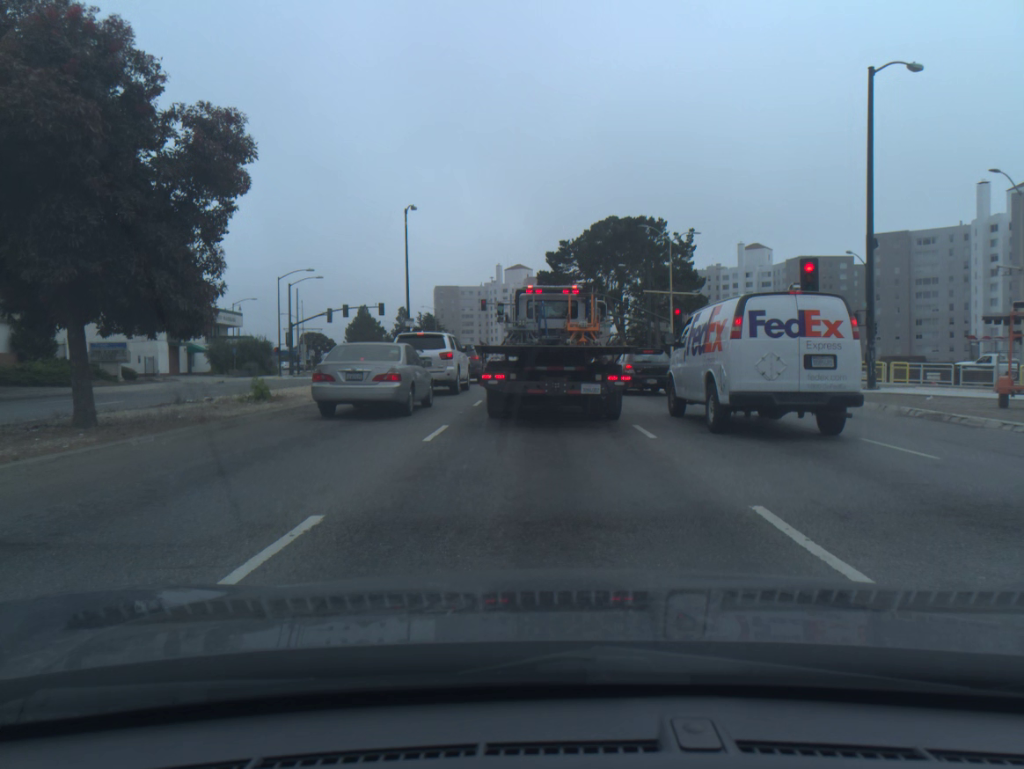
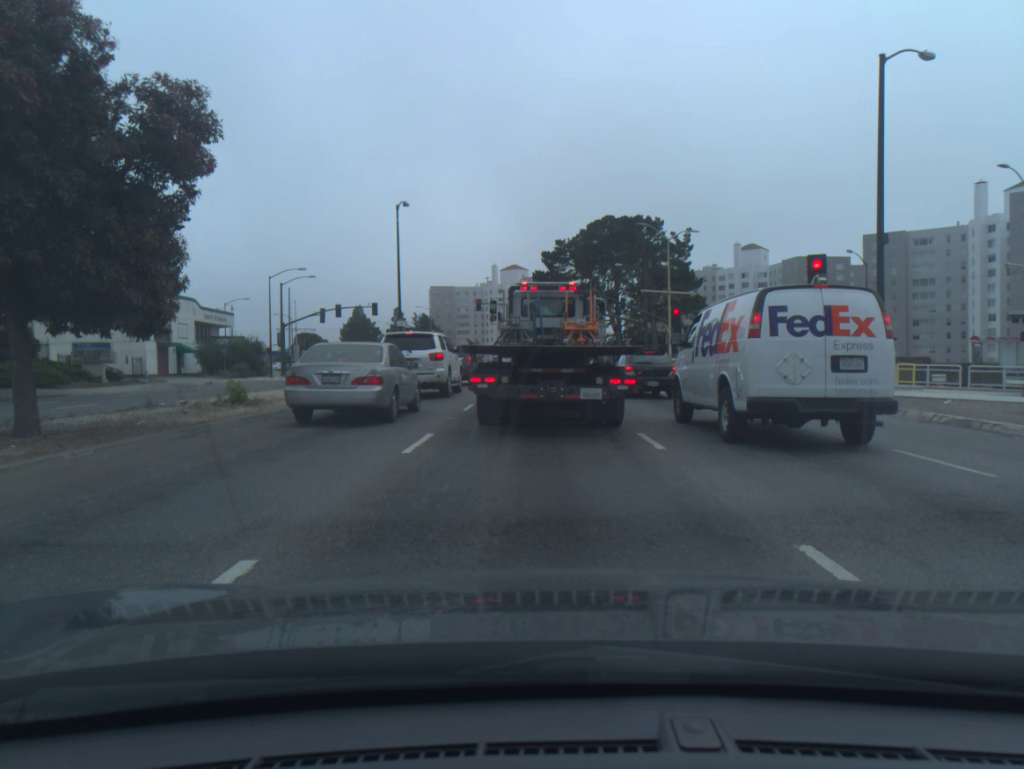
(0.0, +1.3) m; 0°
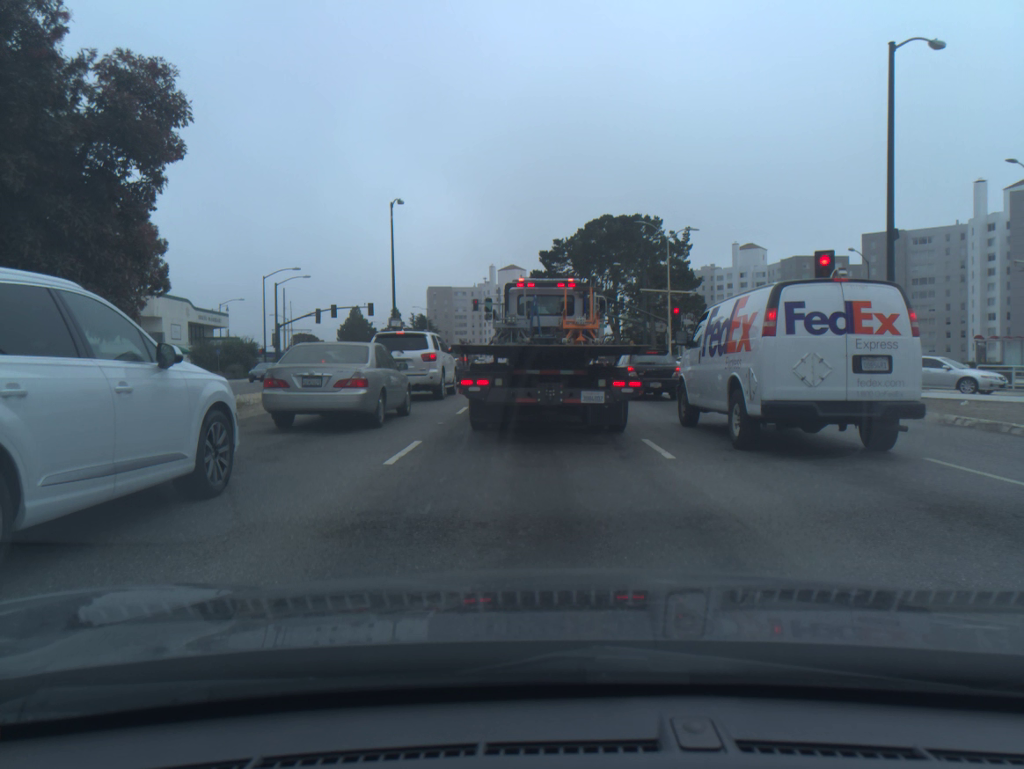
(0.0, +1.0) m; 0°
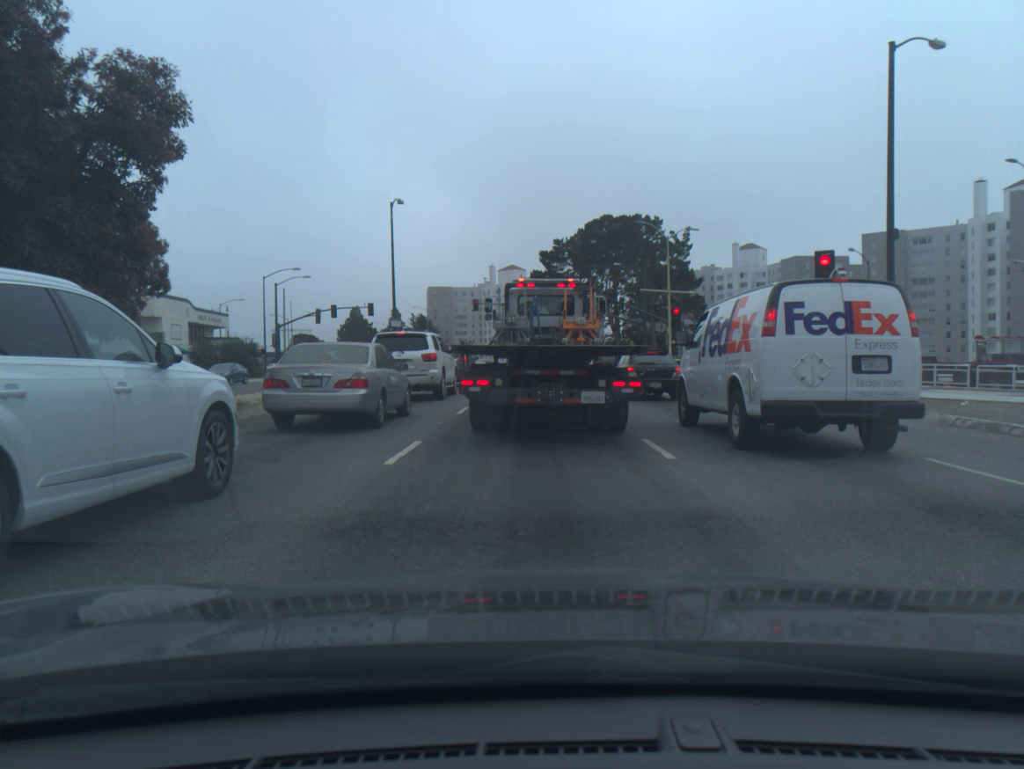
(0.0, 0.0) m; 0°
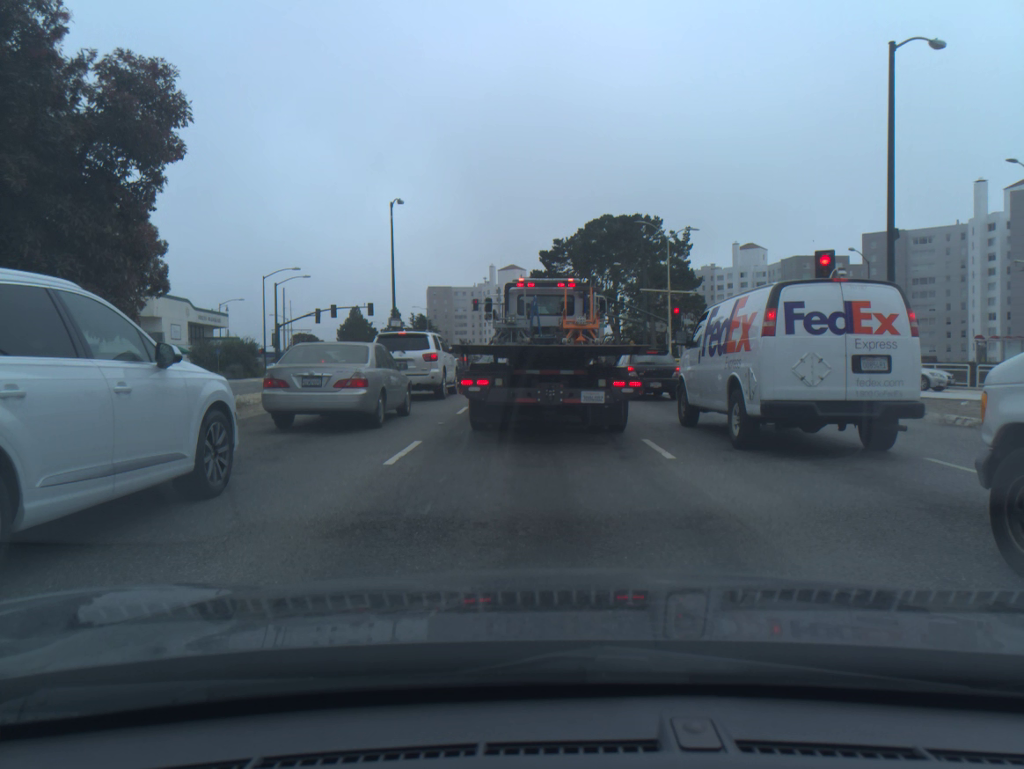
(0.0, 0.0) m; 0°
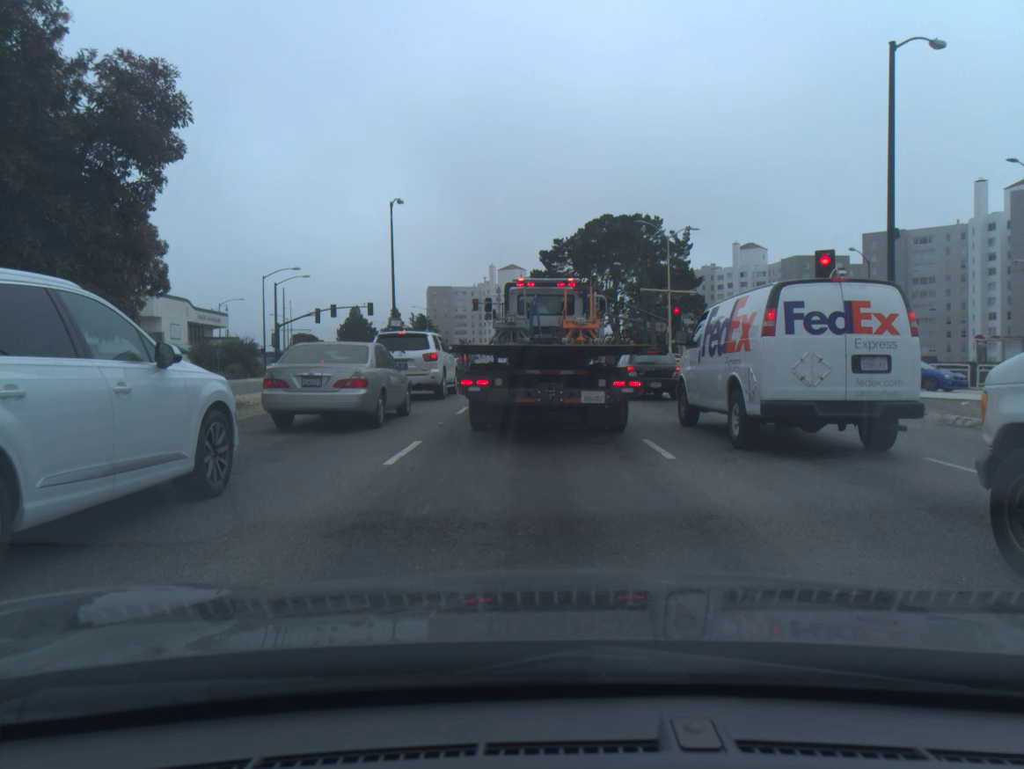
(0.0, 0.0) m; 0°
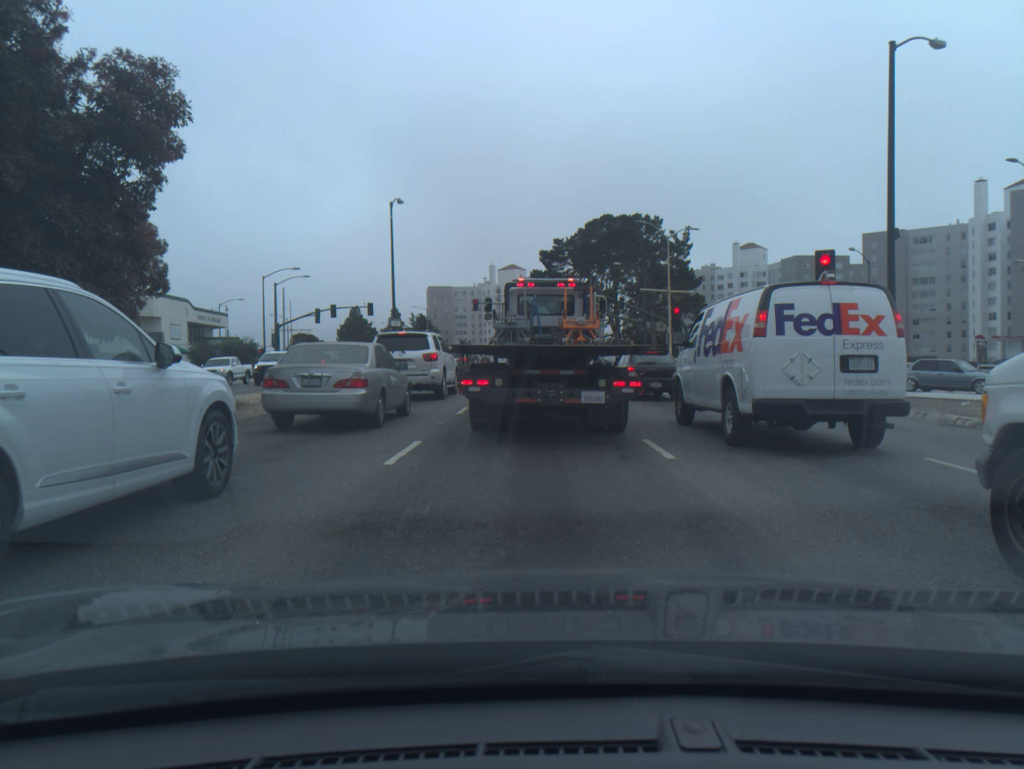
(0.0, 0.0) m; 0°
